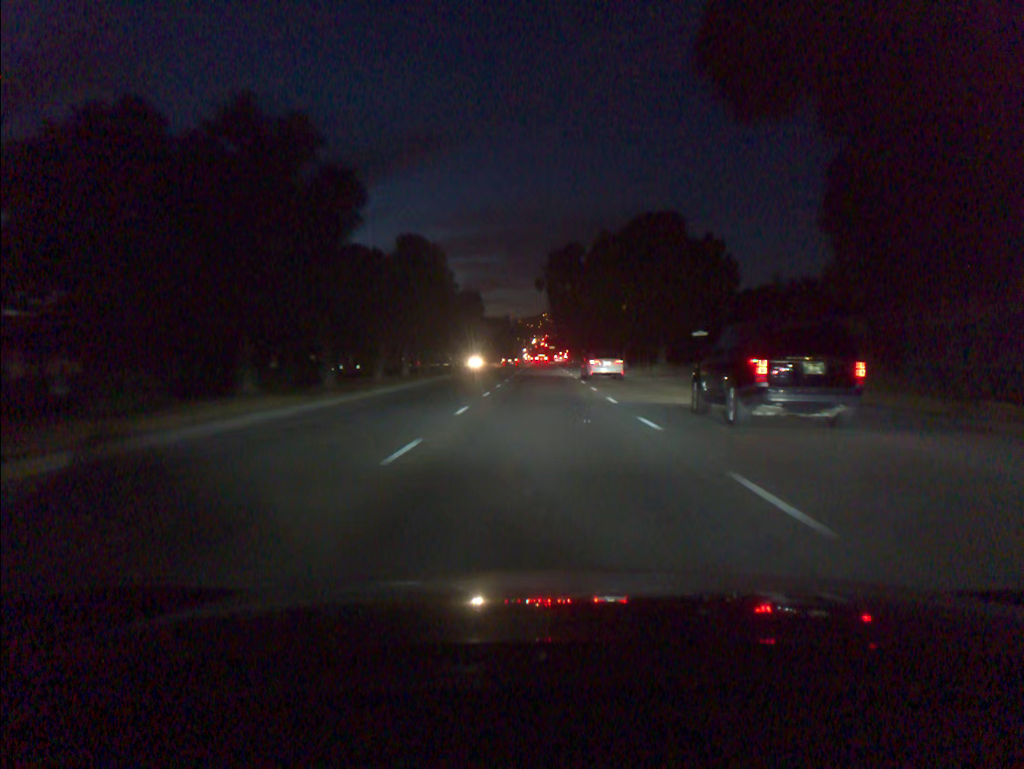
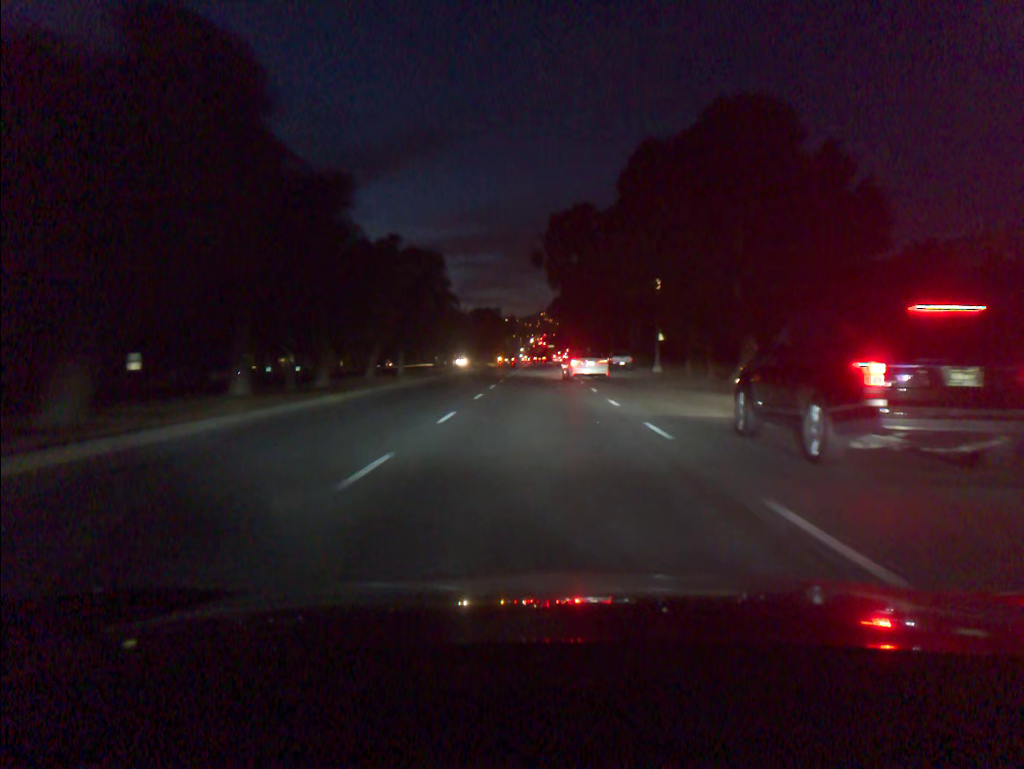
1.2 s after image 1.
(0.0, +23.7) m; 0°
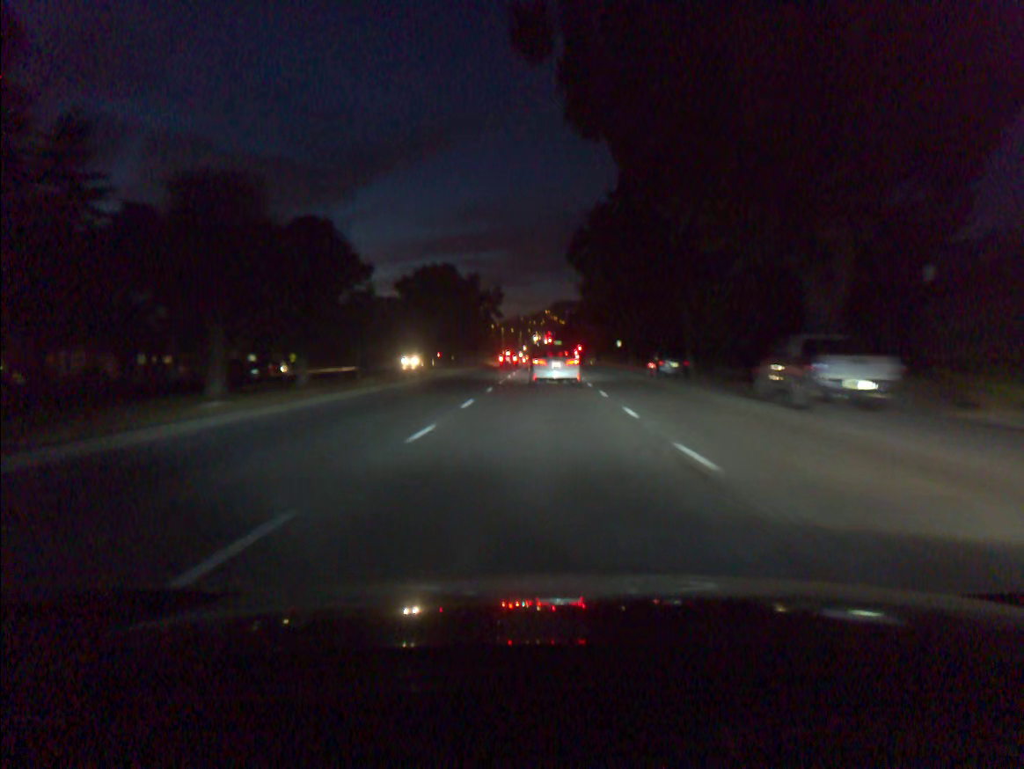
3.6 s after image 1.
(-0.1, +47.3) m; 0°
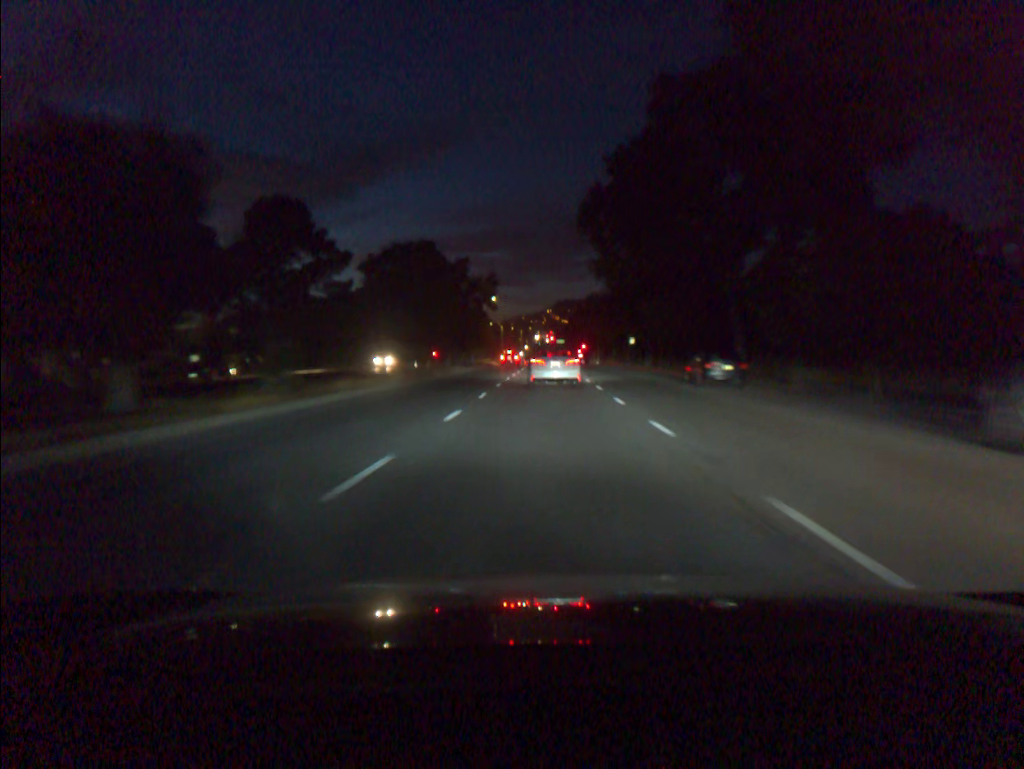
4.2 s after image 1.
(0.0, +11.2) m; 0°
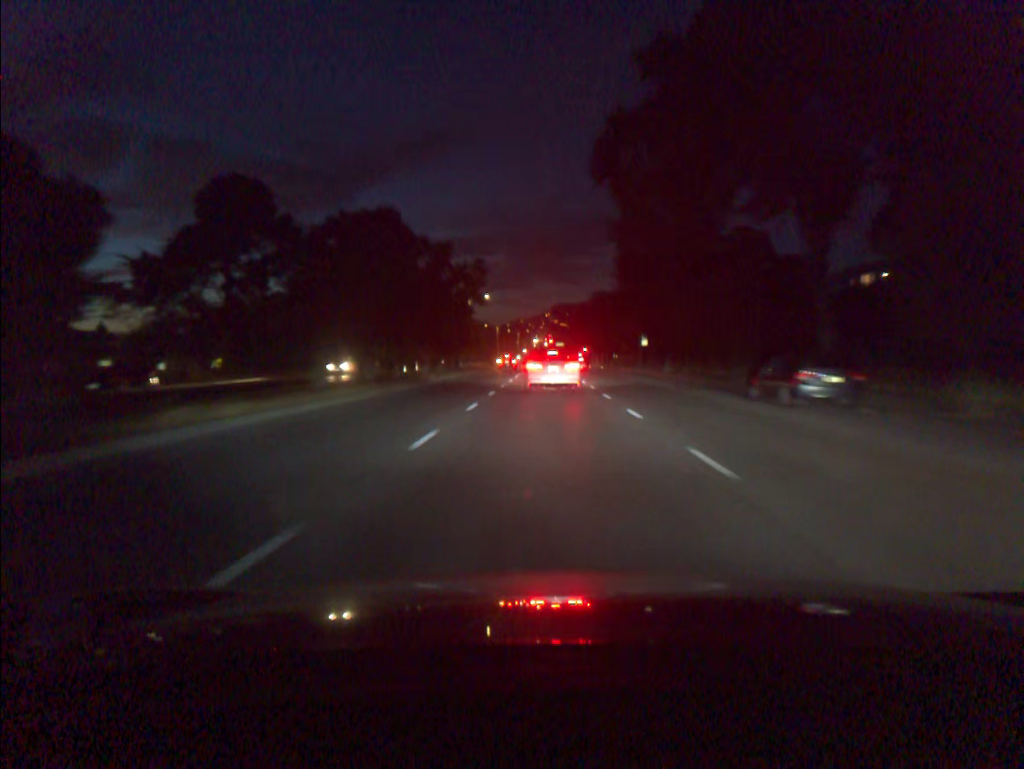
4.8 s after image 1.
(0.0, +10.8) m; 0°
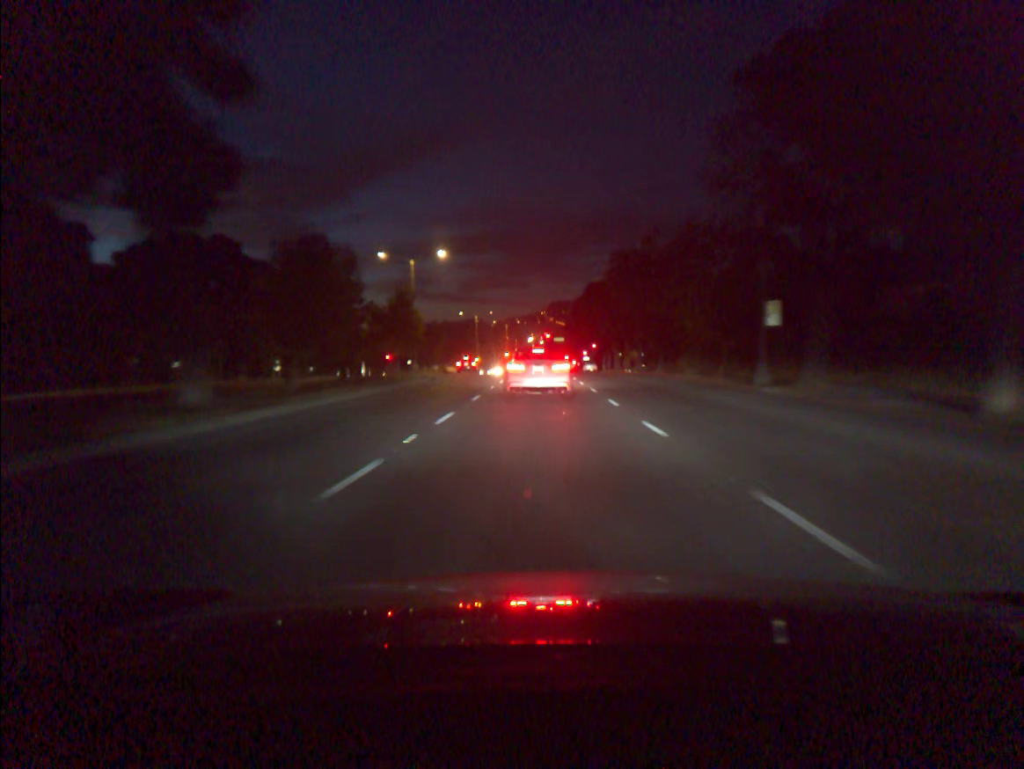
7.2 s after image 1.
(+0.2, +40.1) m; 0°
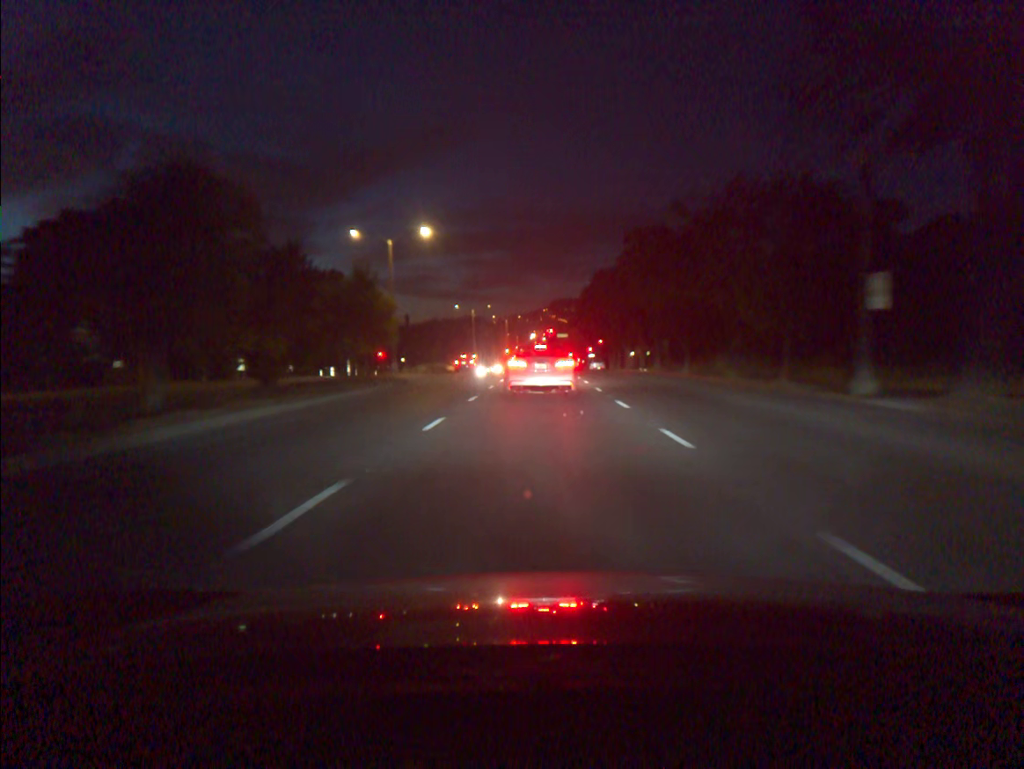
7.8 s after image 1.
(0.0, +9.2) m; 0°
